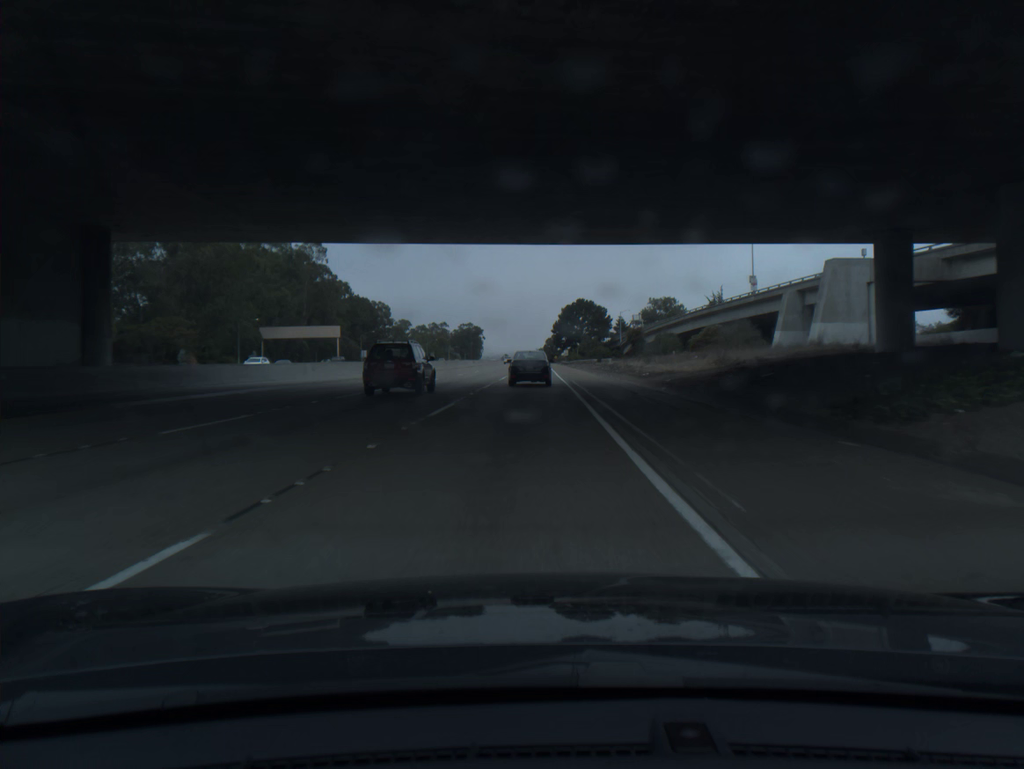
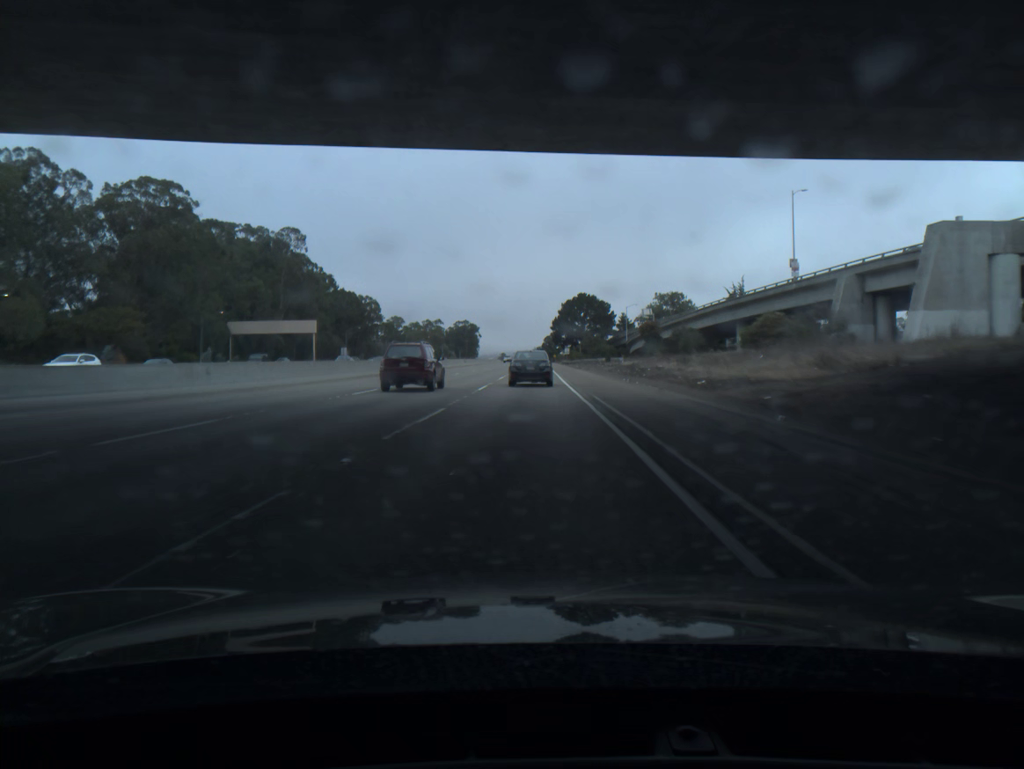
(0.0, +16.3) m; 0°
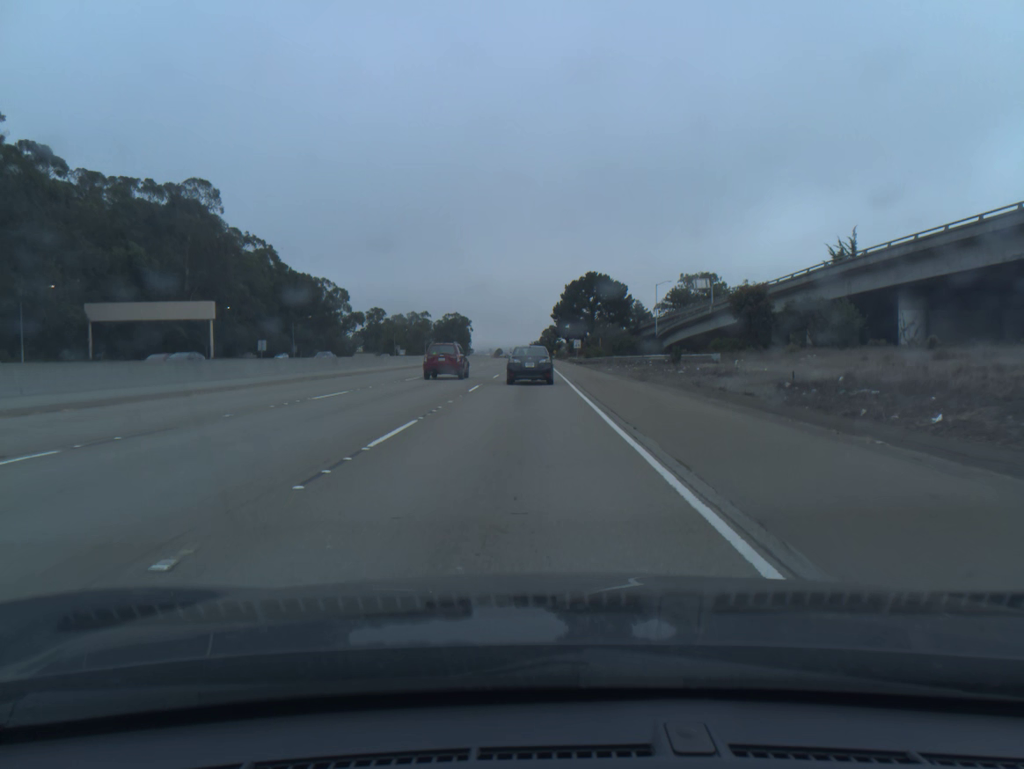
(+0.2, +47.9) m; 0°
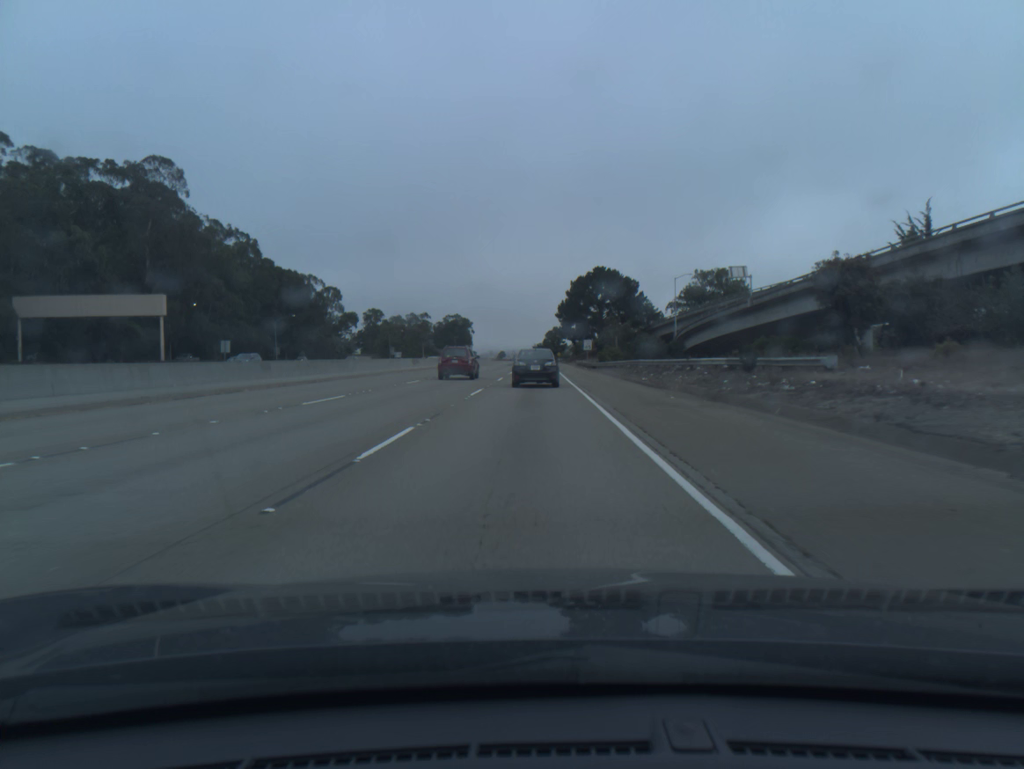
(0.0, +15.6) m; 0°
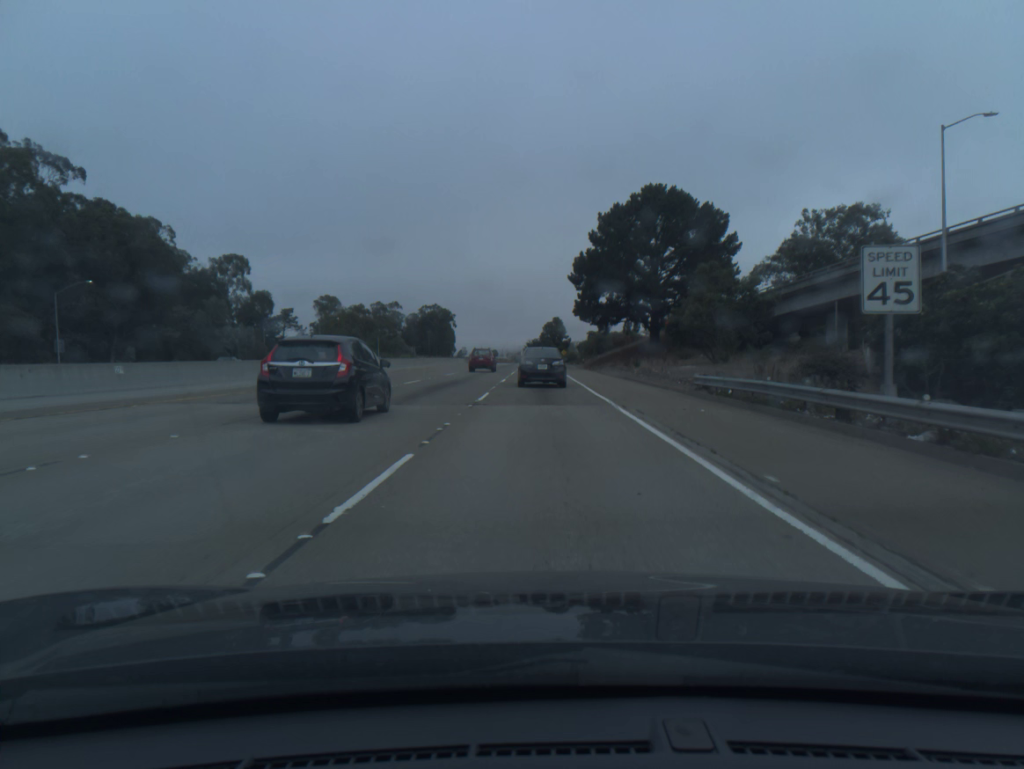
(-0.2, +75.7) m; 0°
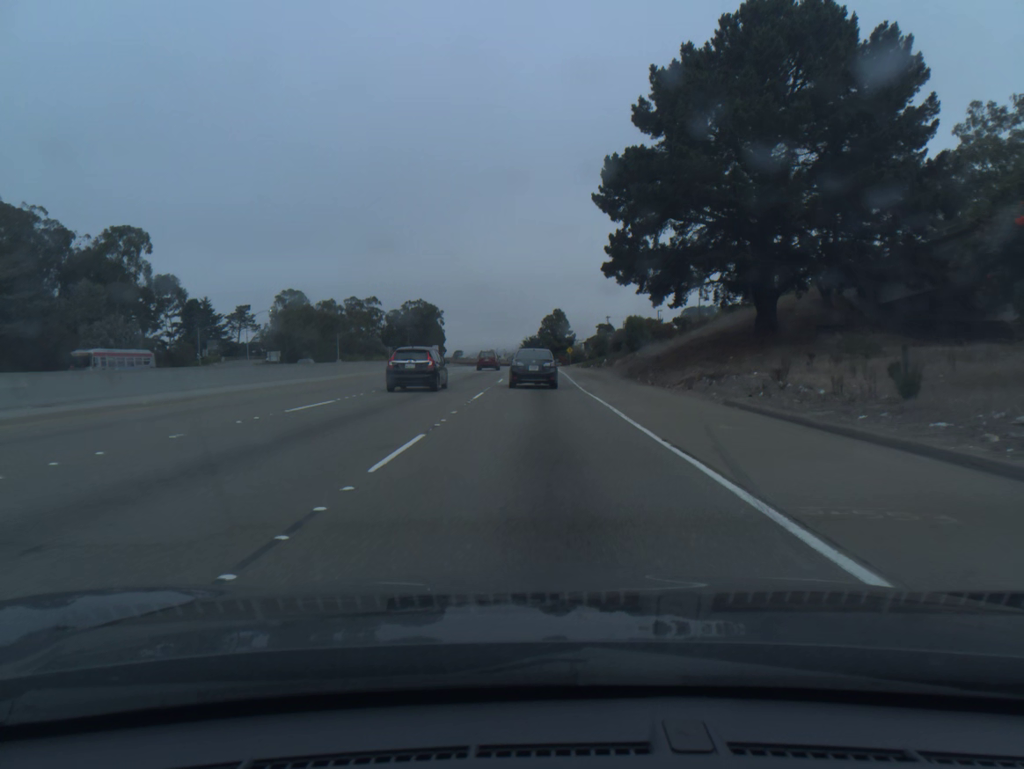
(+0.2, +43.3) m; 0°
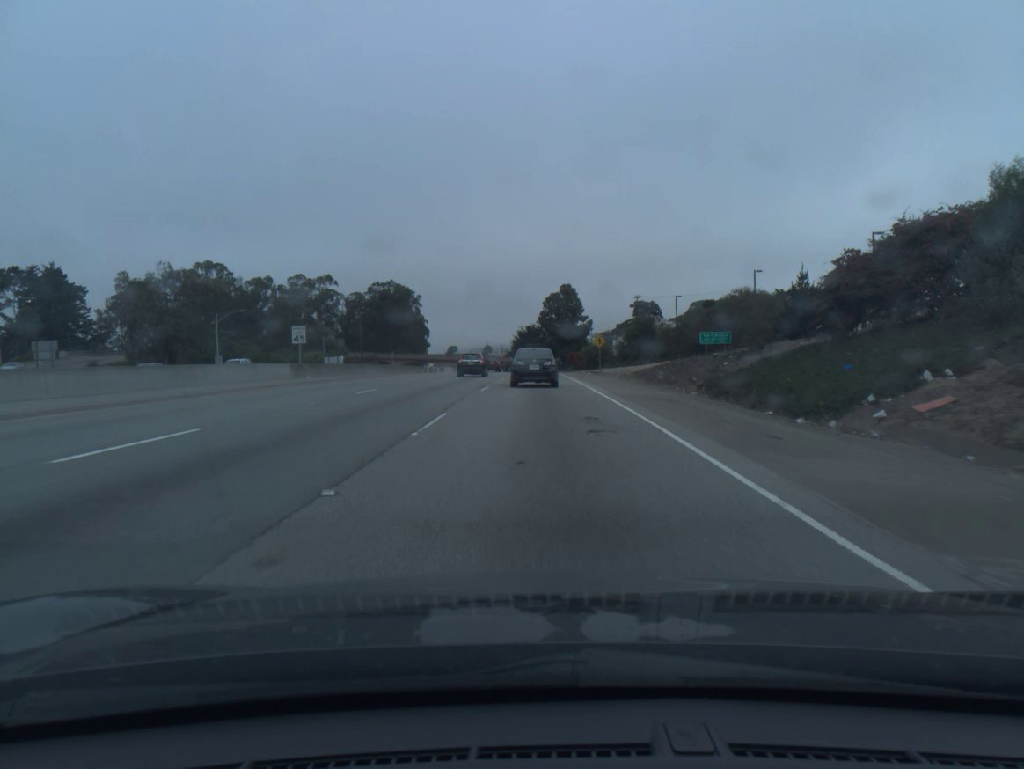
(-0.1, +68.2) m; 0°
